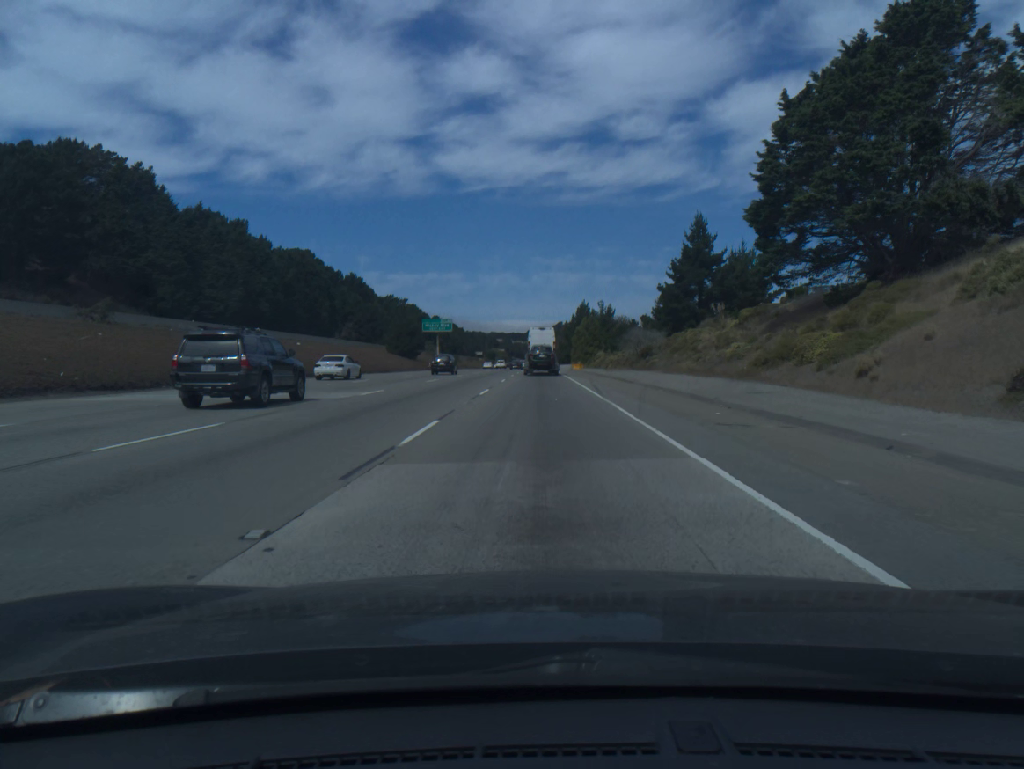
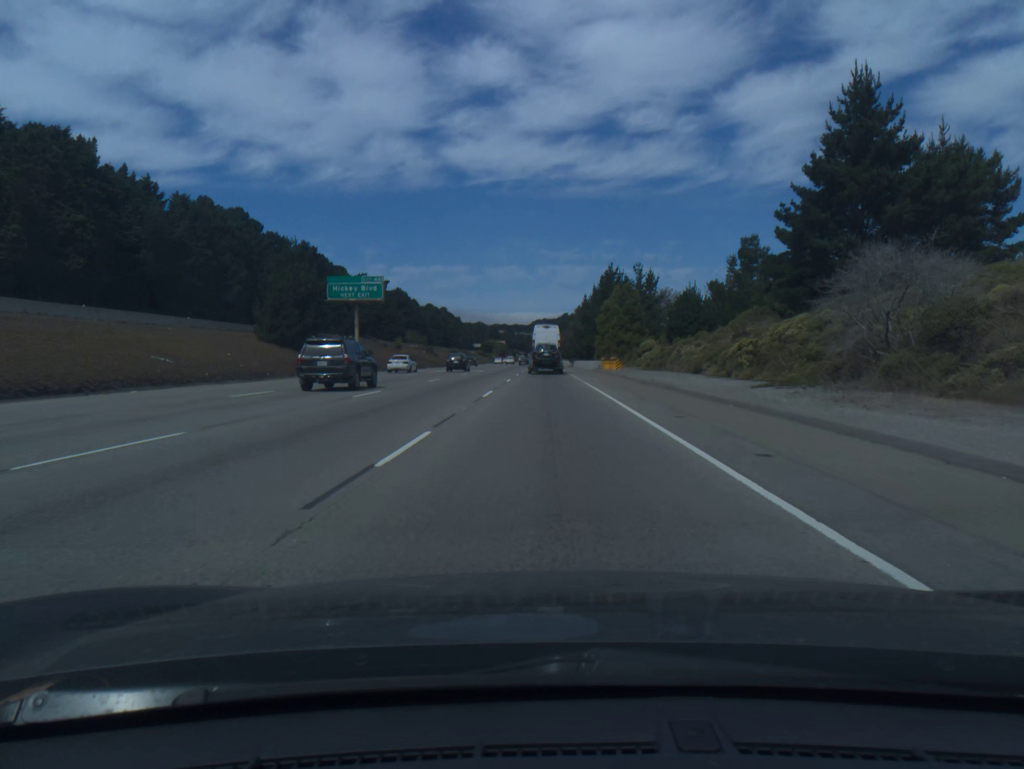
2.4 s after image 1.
(-0.2, +60.1) m; 0°
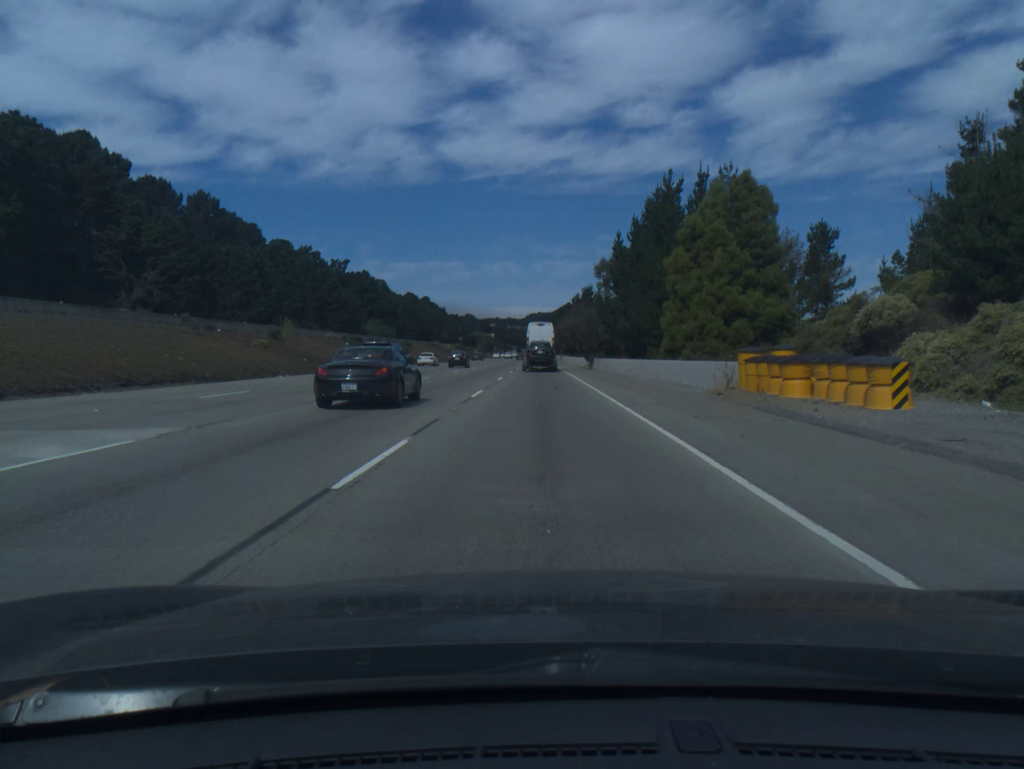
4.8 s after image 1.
(+0.3, +60.0) m; 0°
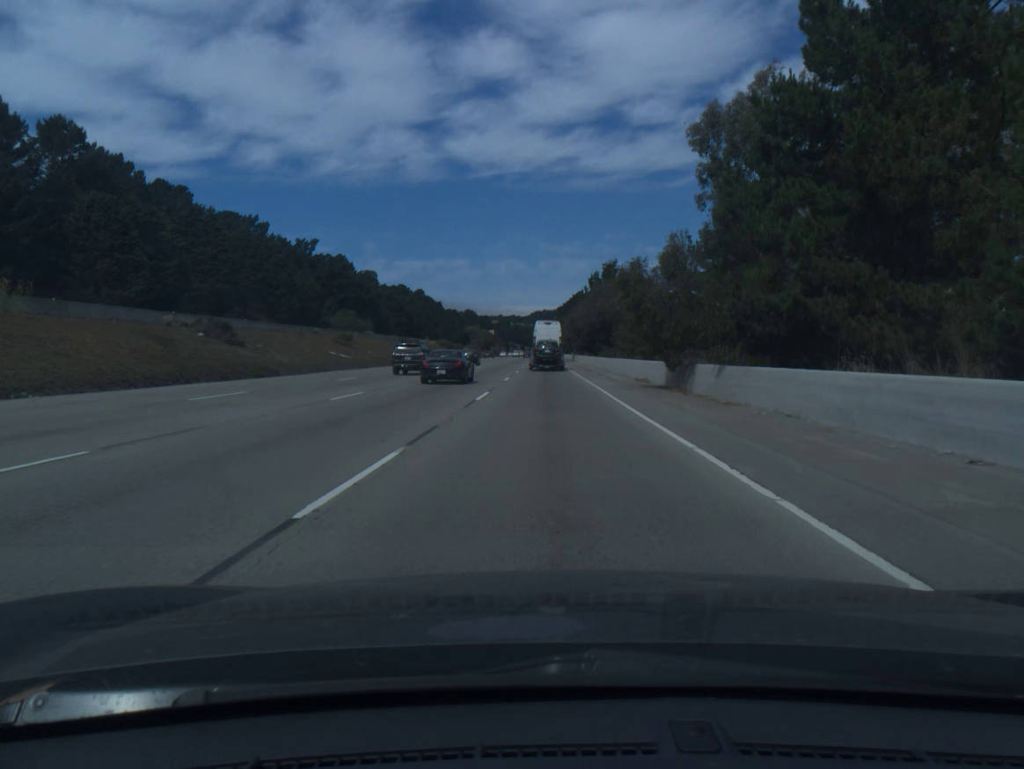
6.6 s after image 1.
(-0.1, +45.0) m; 0°
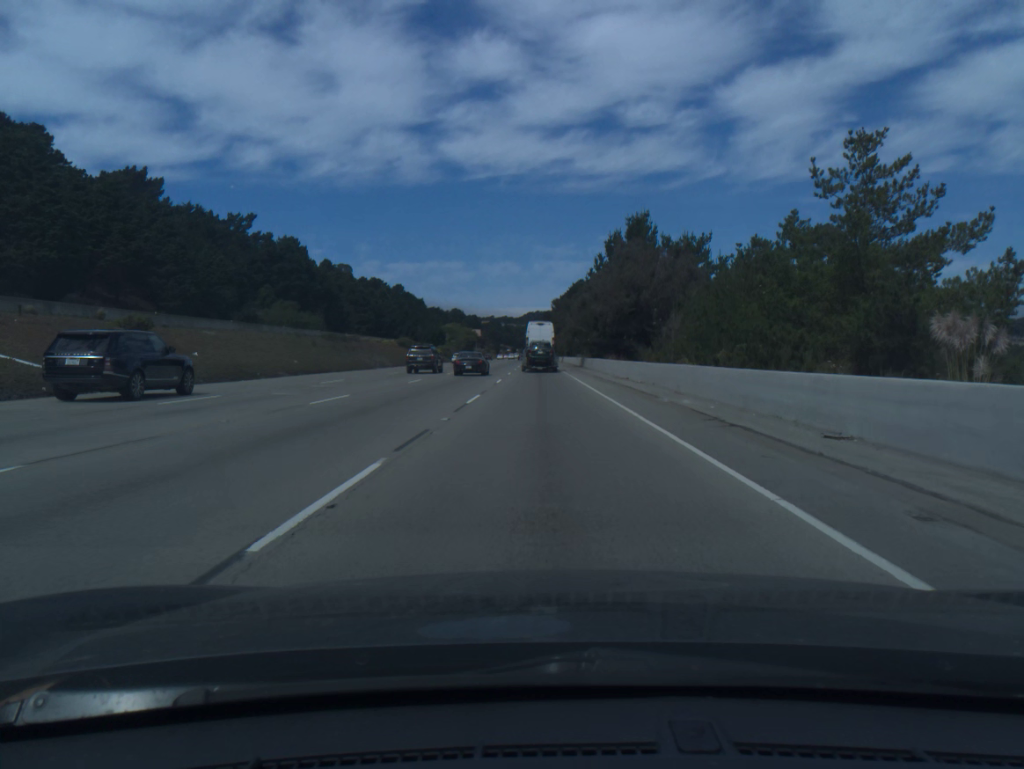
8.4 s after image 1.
(+0.1, +45.1) m; 0°
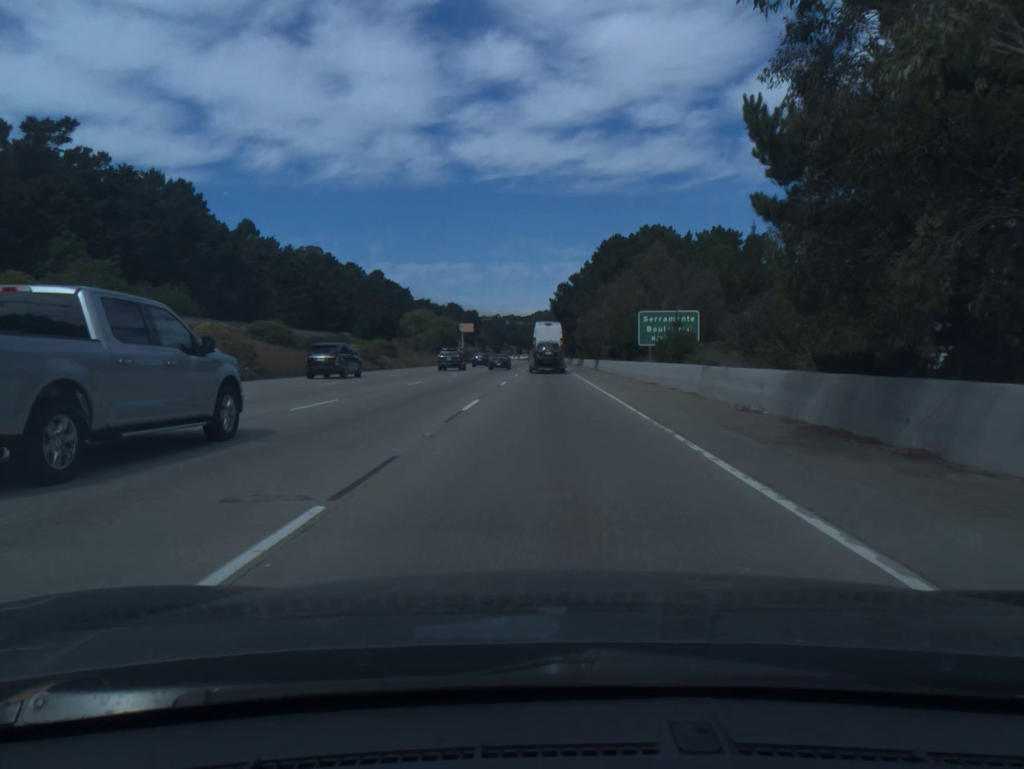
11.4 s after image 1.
(-0.4, +75.1) m; -1°
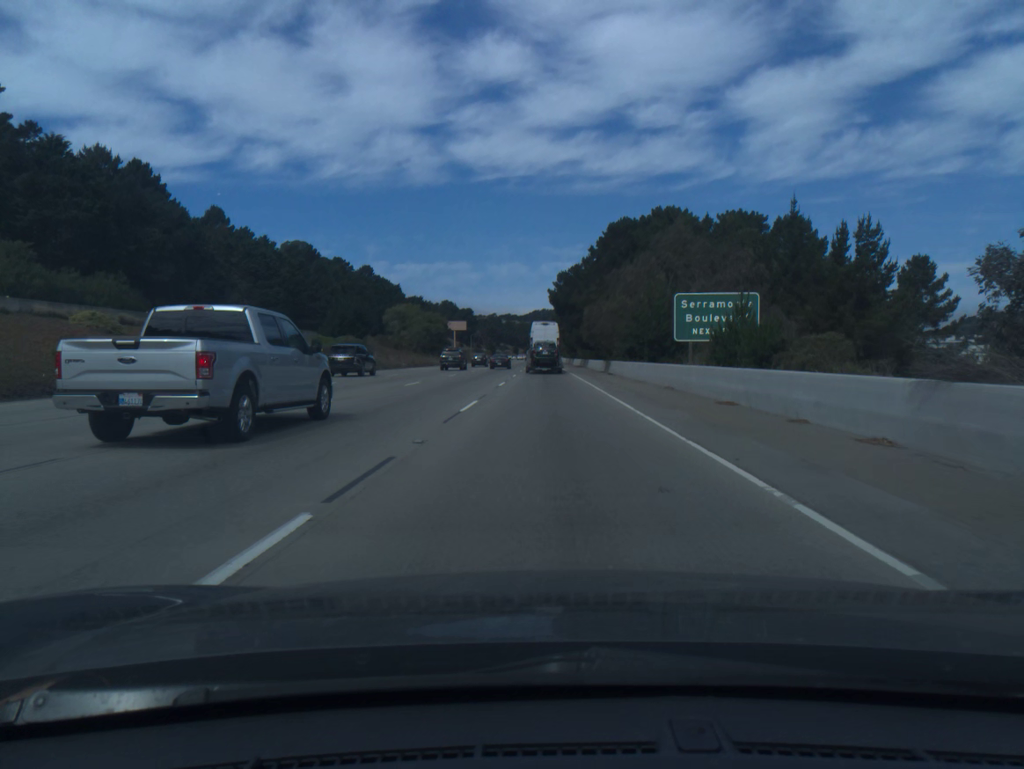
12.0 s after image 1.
(0.0, +15.0) m; 0°
